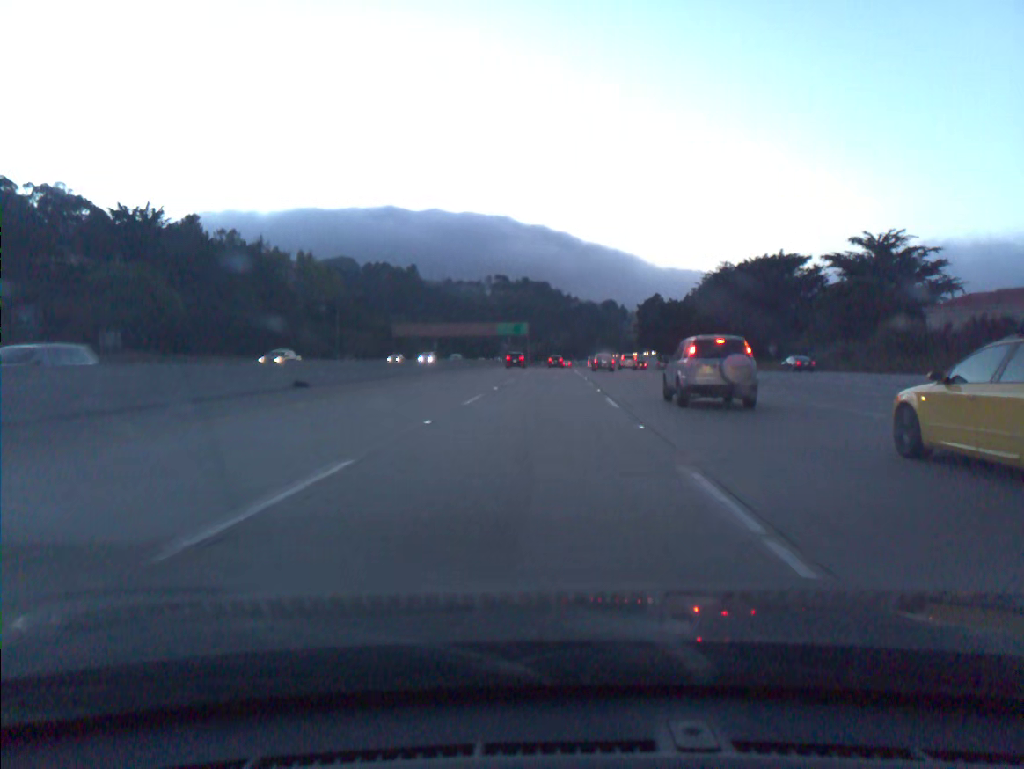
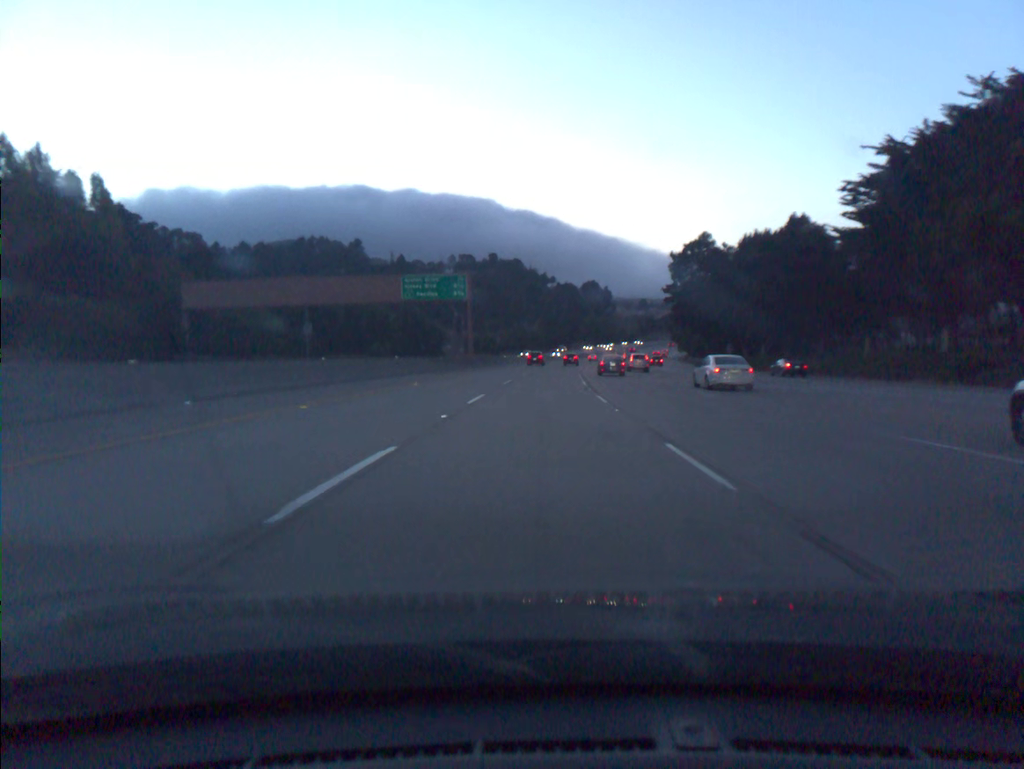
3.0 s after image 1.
(+2.8, +90.2) m; +3°
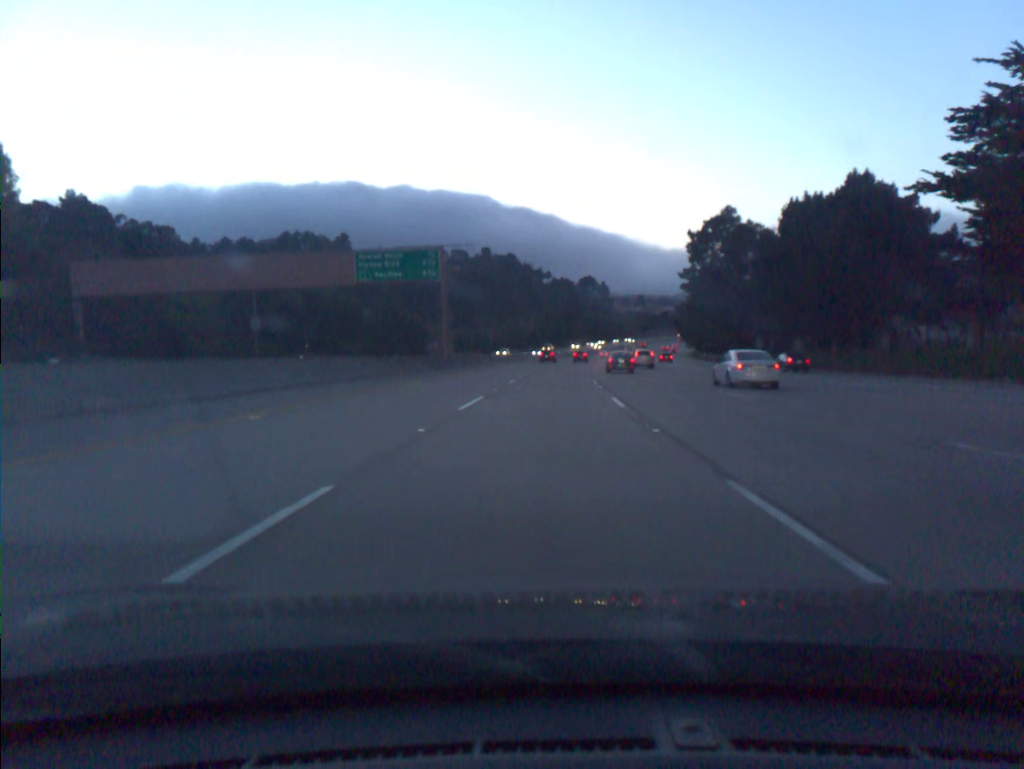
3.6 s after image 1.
(0.0, +18.1) m; 0°
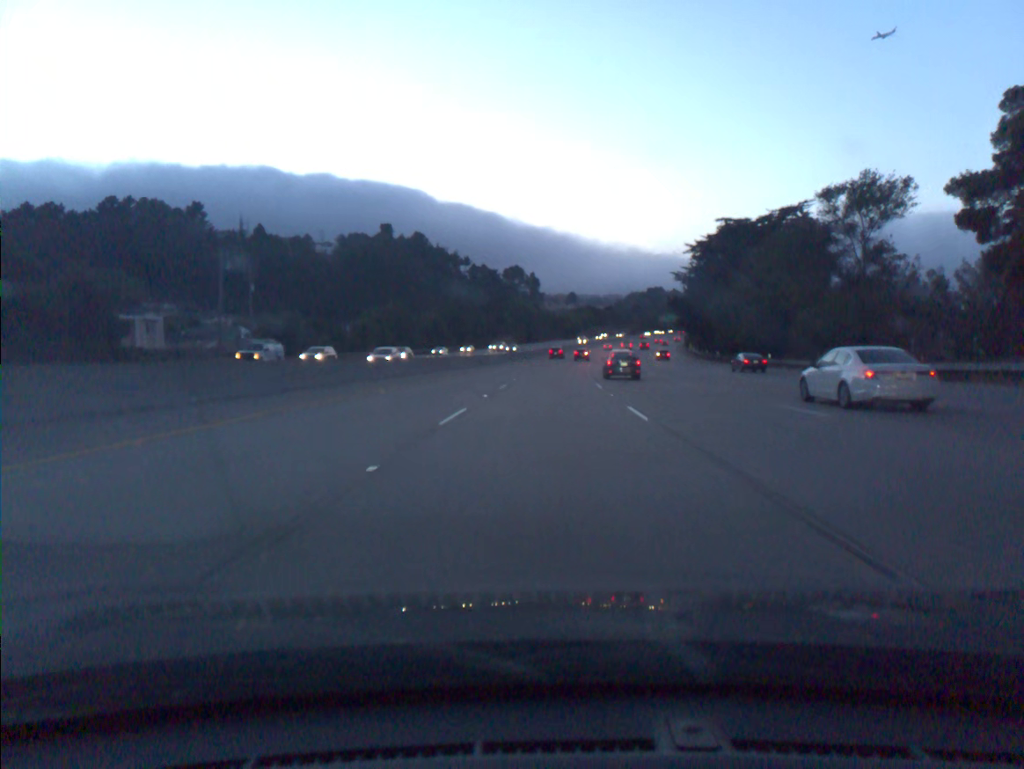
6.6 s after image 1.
(+4.1, +91.3) m; +5°
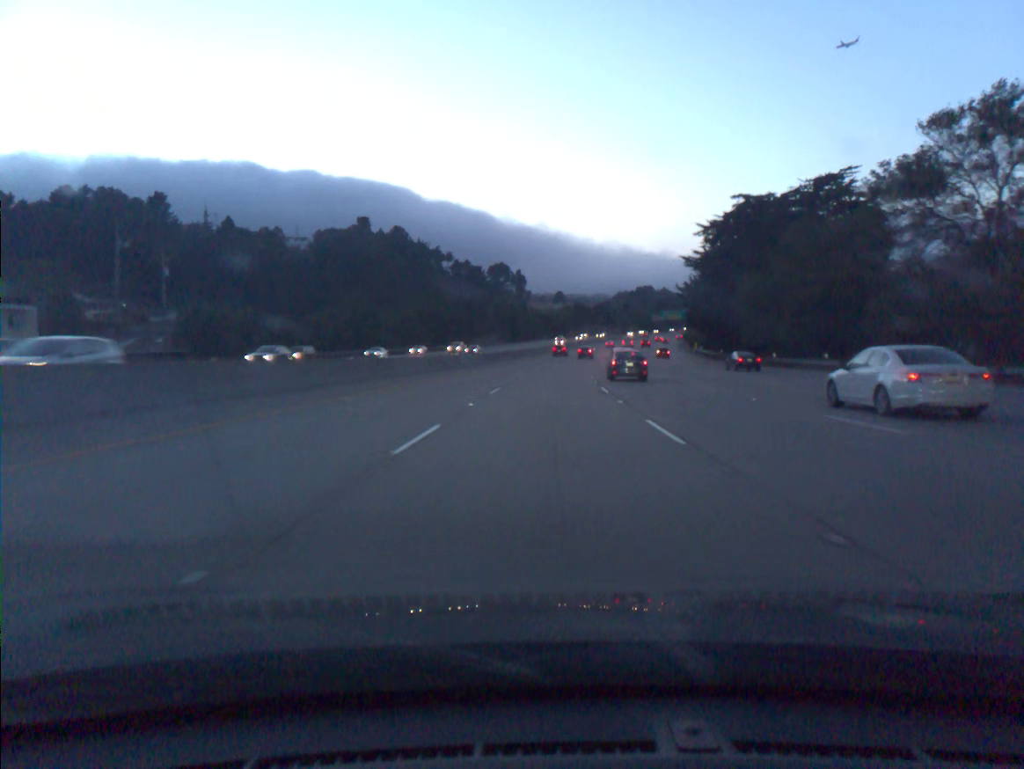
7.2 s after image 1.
(+0.2, +18.4) m; +1°
